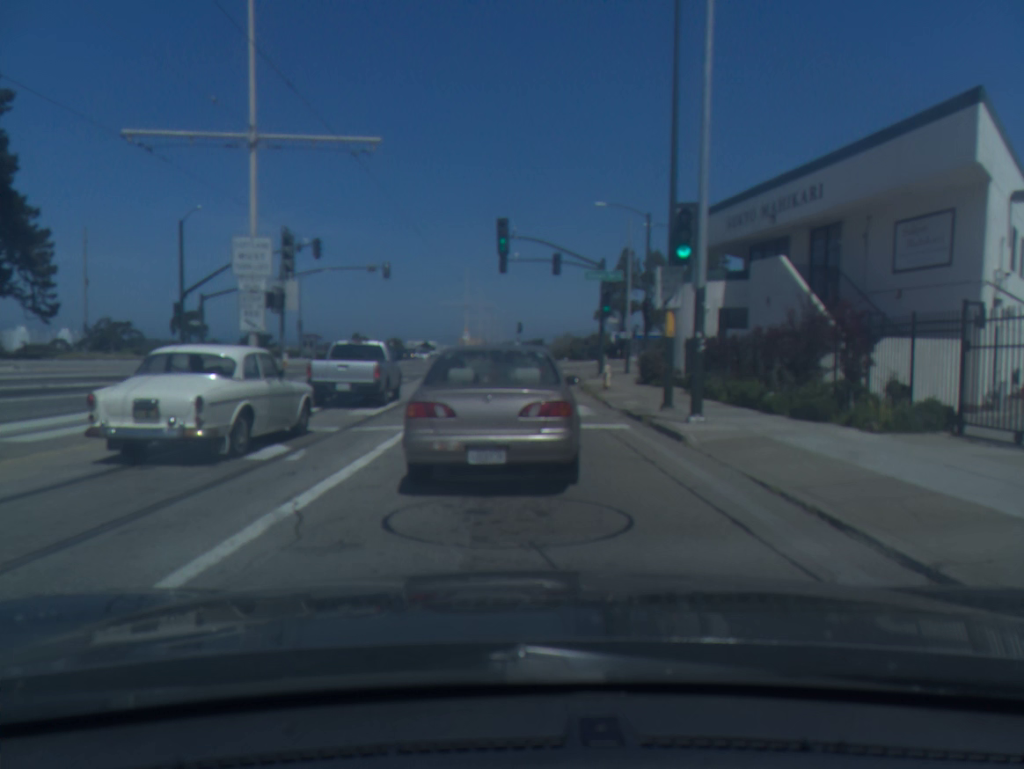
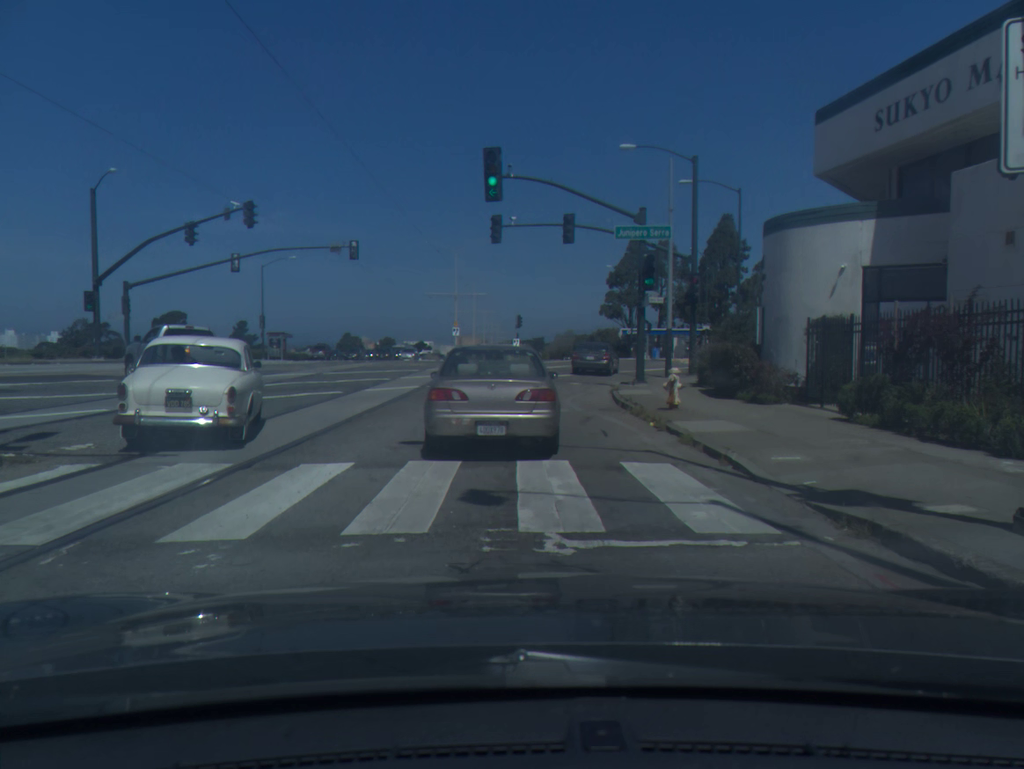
(+0.3, +11.7) m; +1°
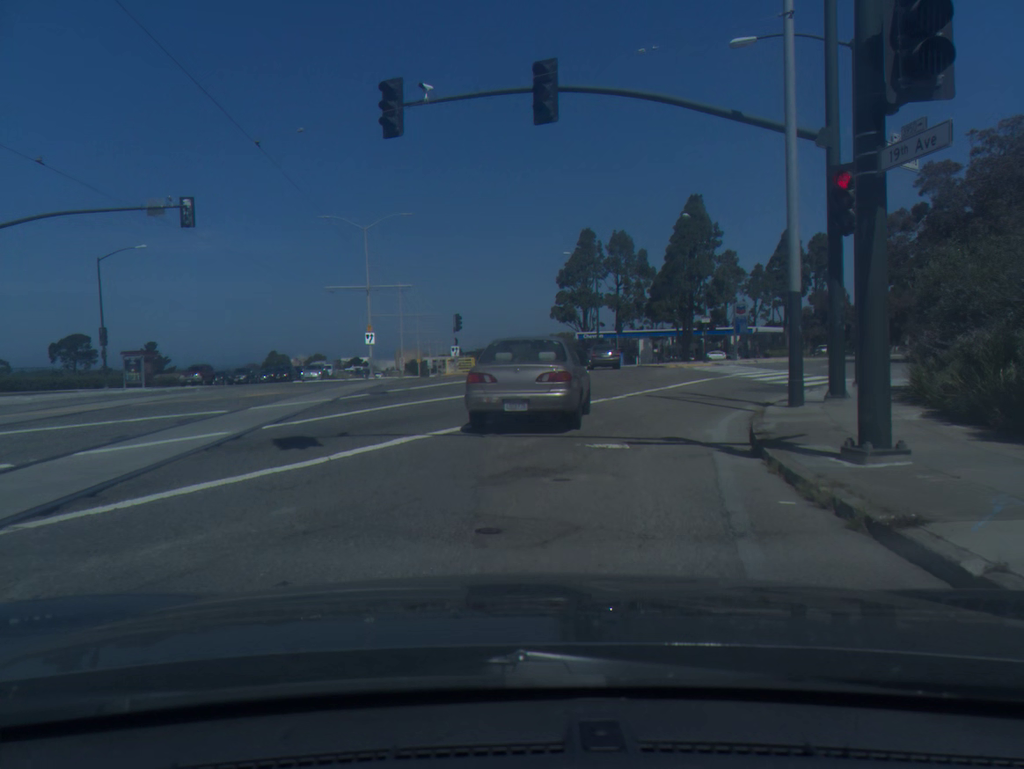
(-0.1, +18.8) m; +4°
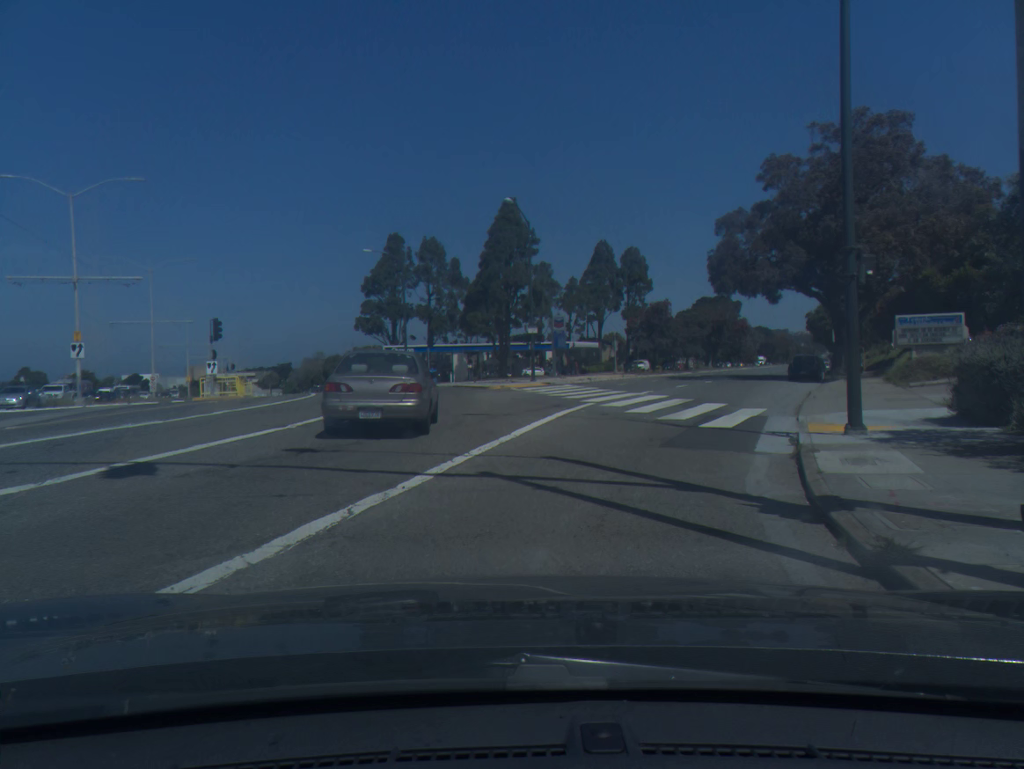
(+1.1, +11.0) m; +13°
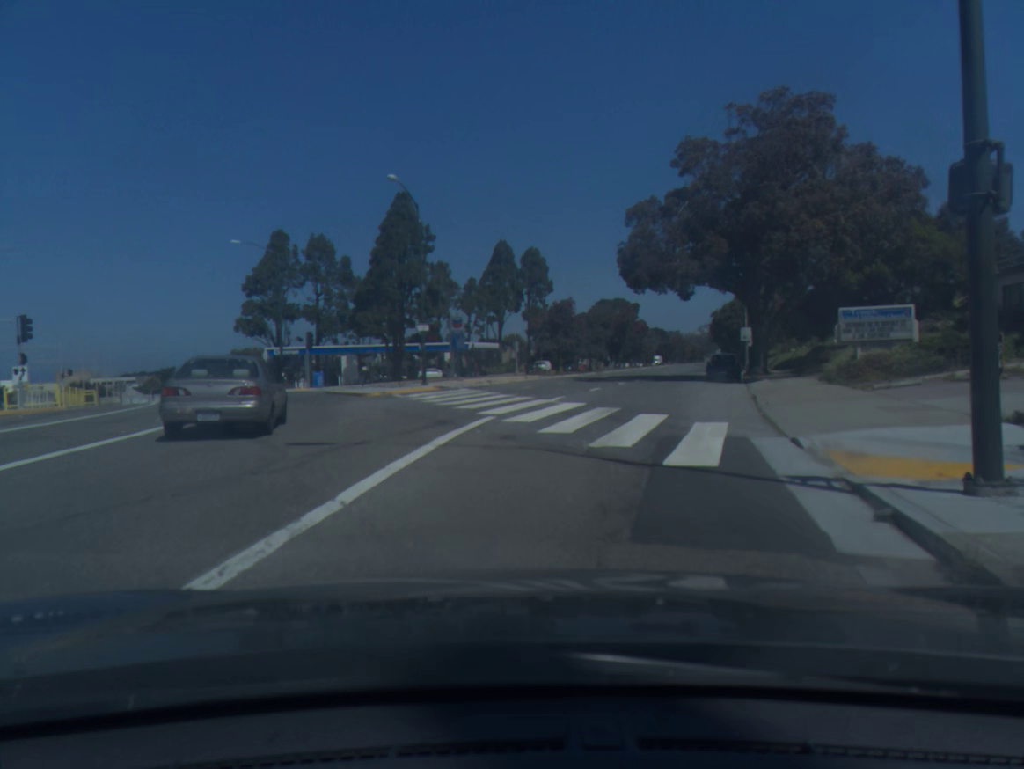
(+0.4, +6.1) m; +7°
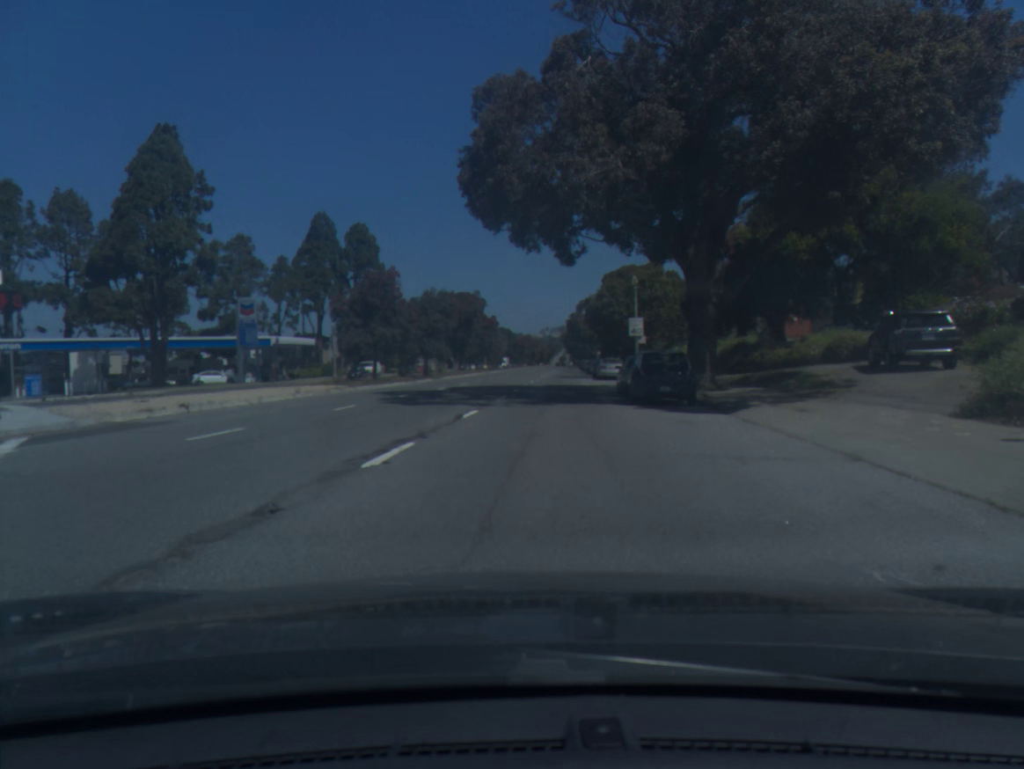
(+2.1, +21.3) m; +10°
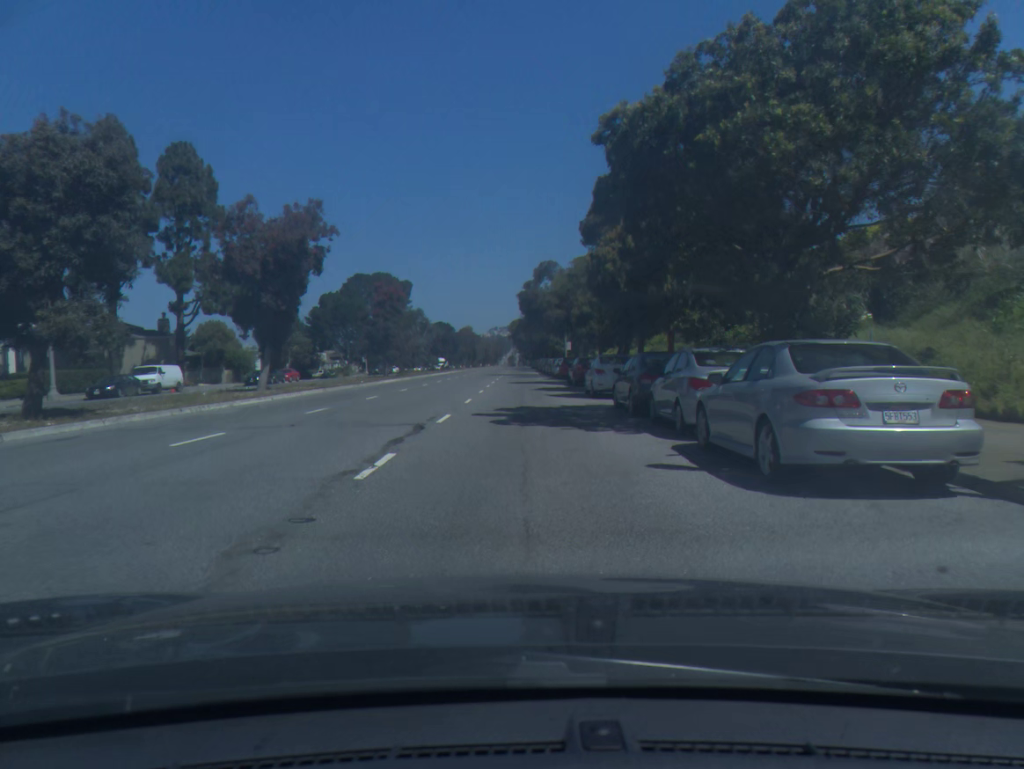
(+1.9, +43.8) m; +3°
